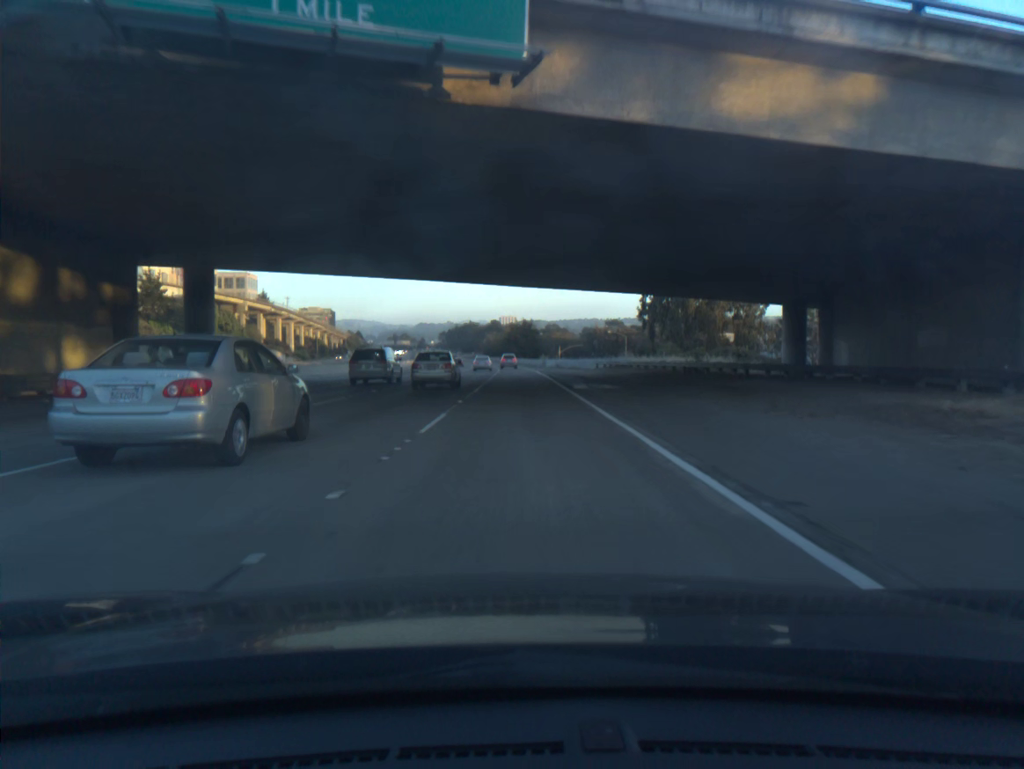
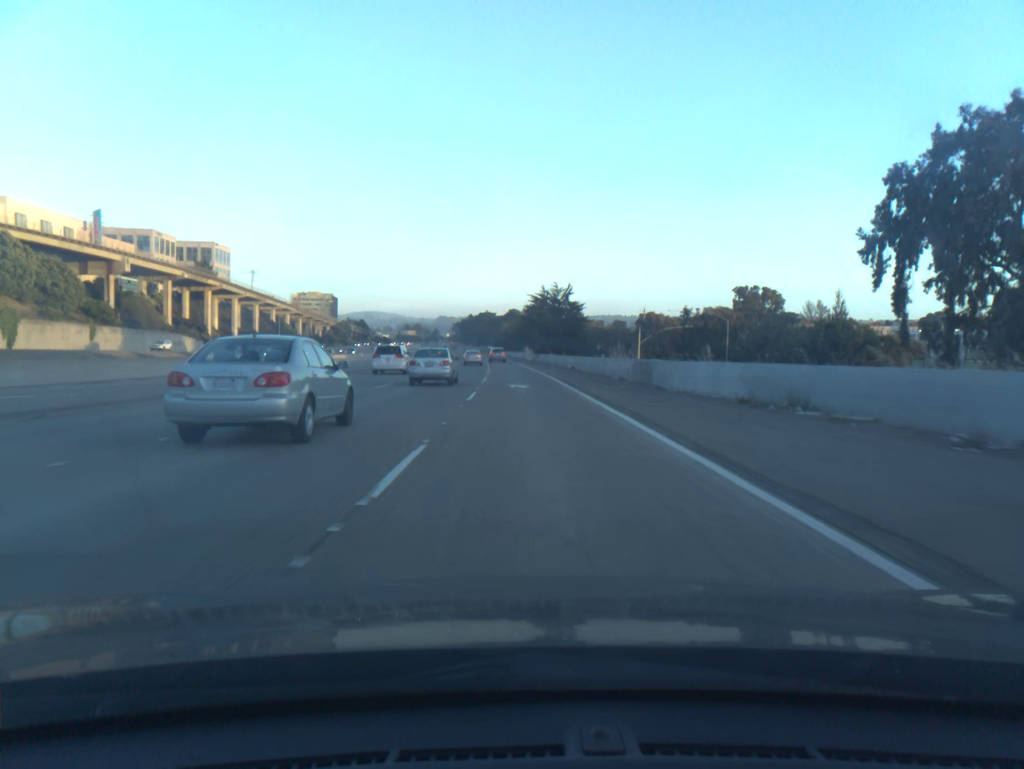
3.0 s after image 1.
(-0.5, +78.1) m; -1°
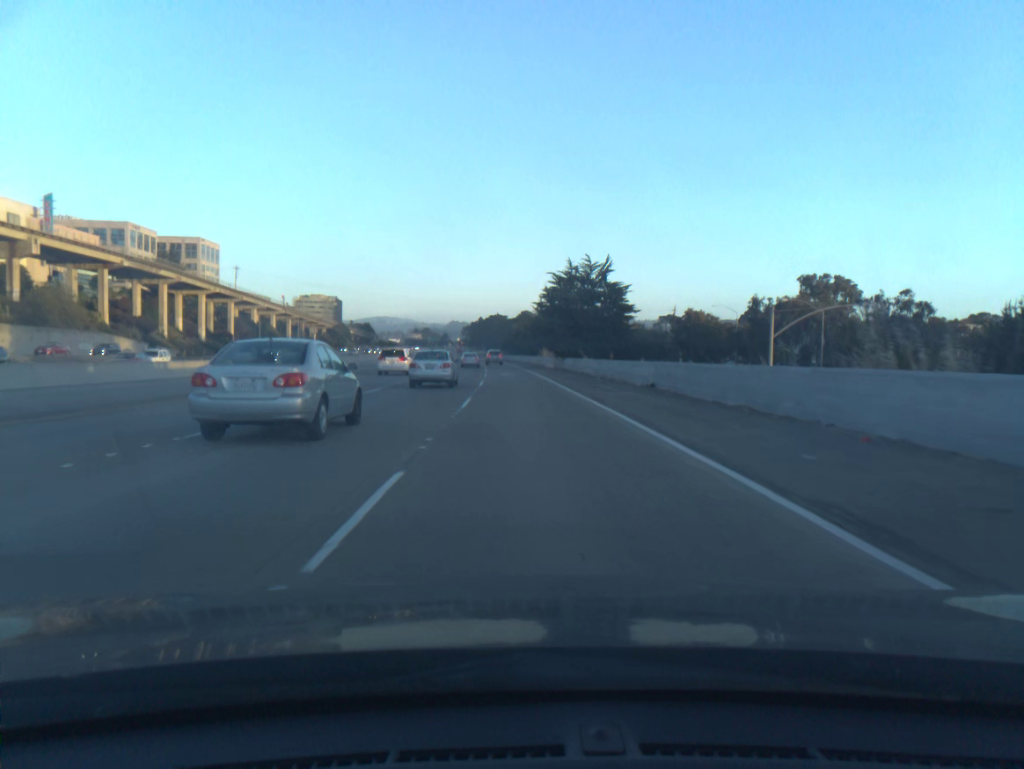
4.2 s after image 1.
(-0.3, +31.3) m; -1°
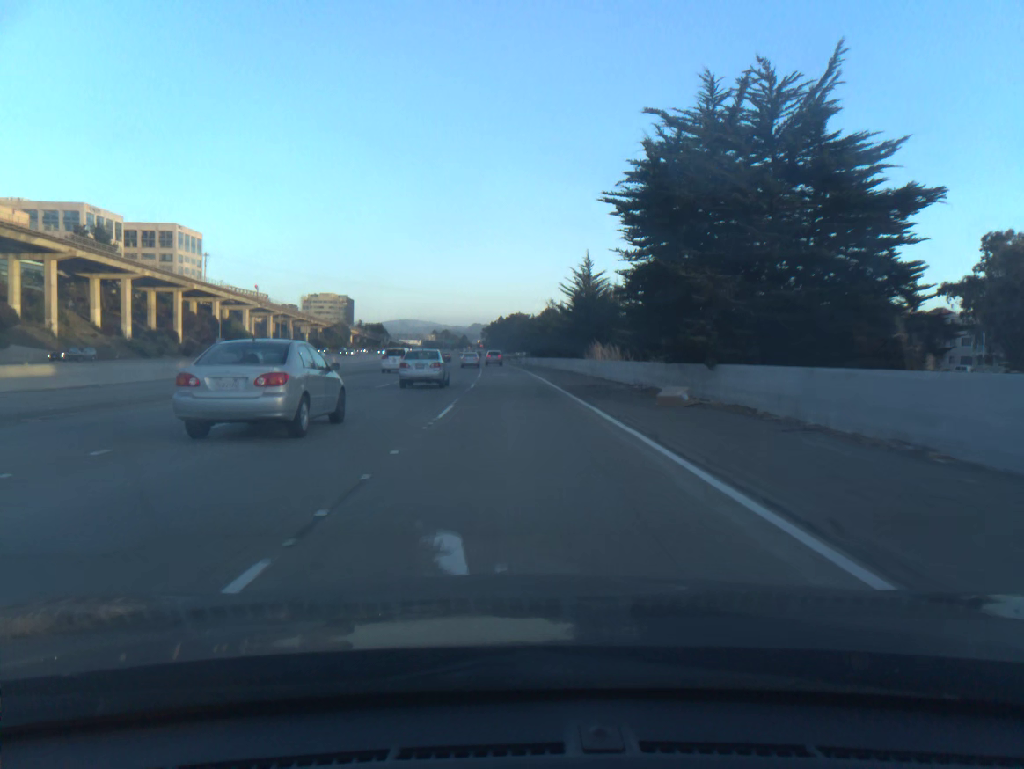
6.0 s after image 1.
(-0.5, +47.0) m; -2°
